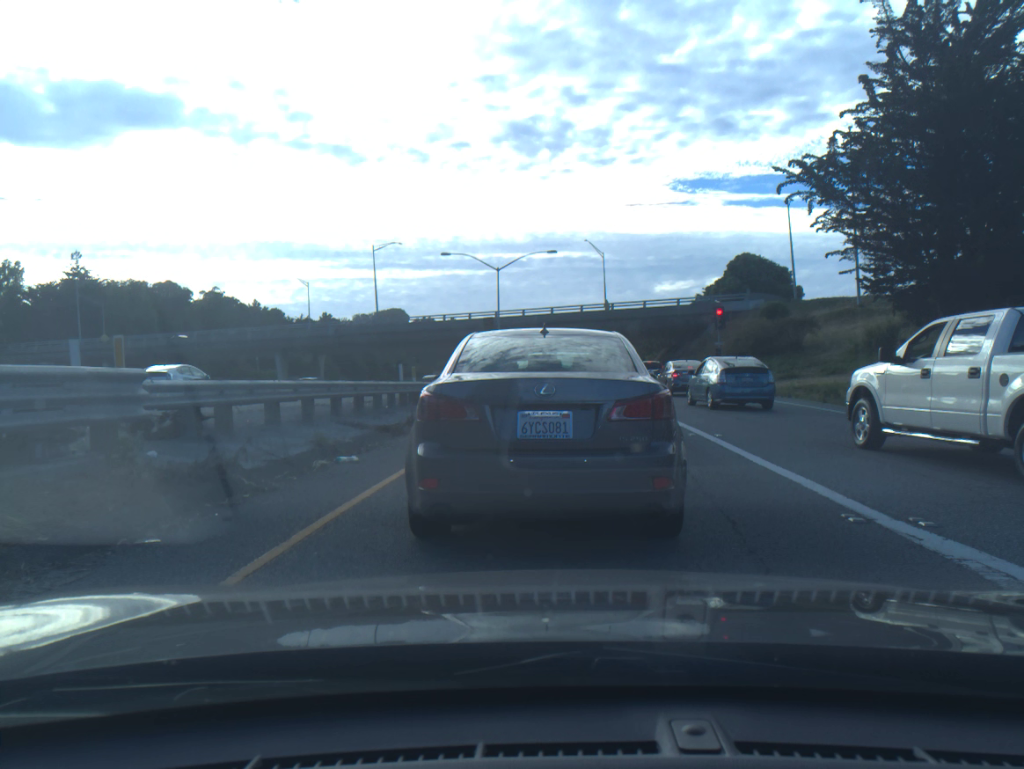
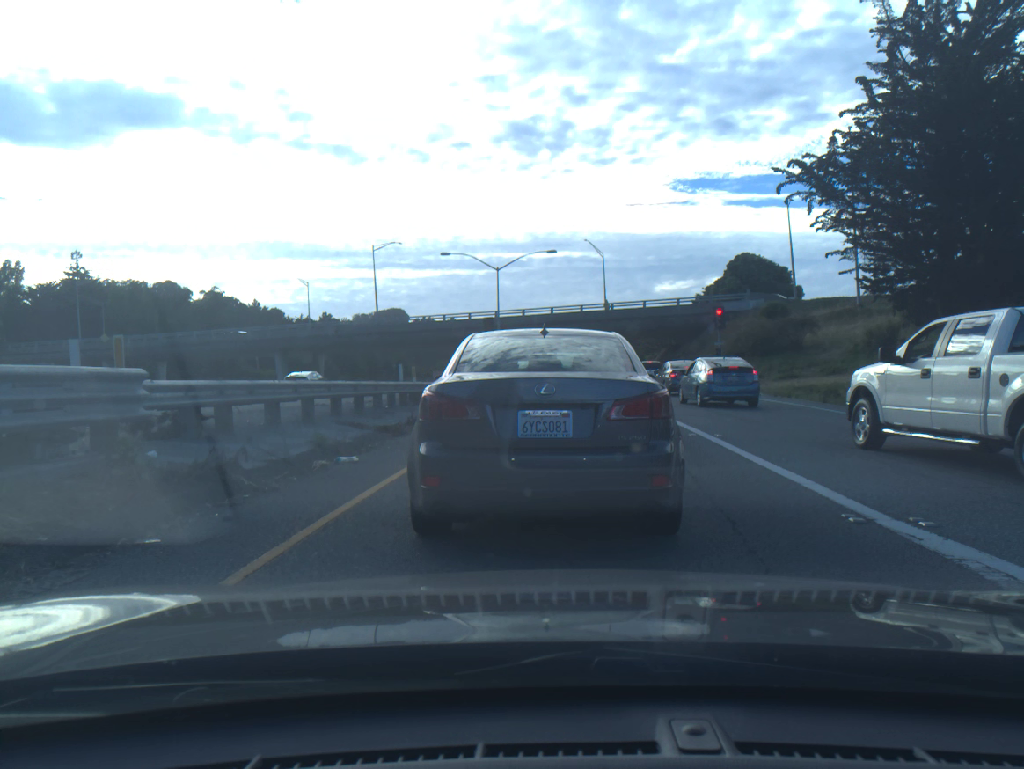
(0.0, 0.0) m; 0°
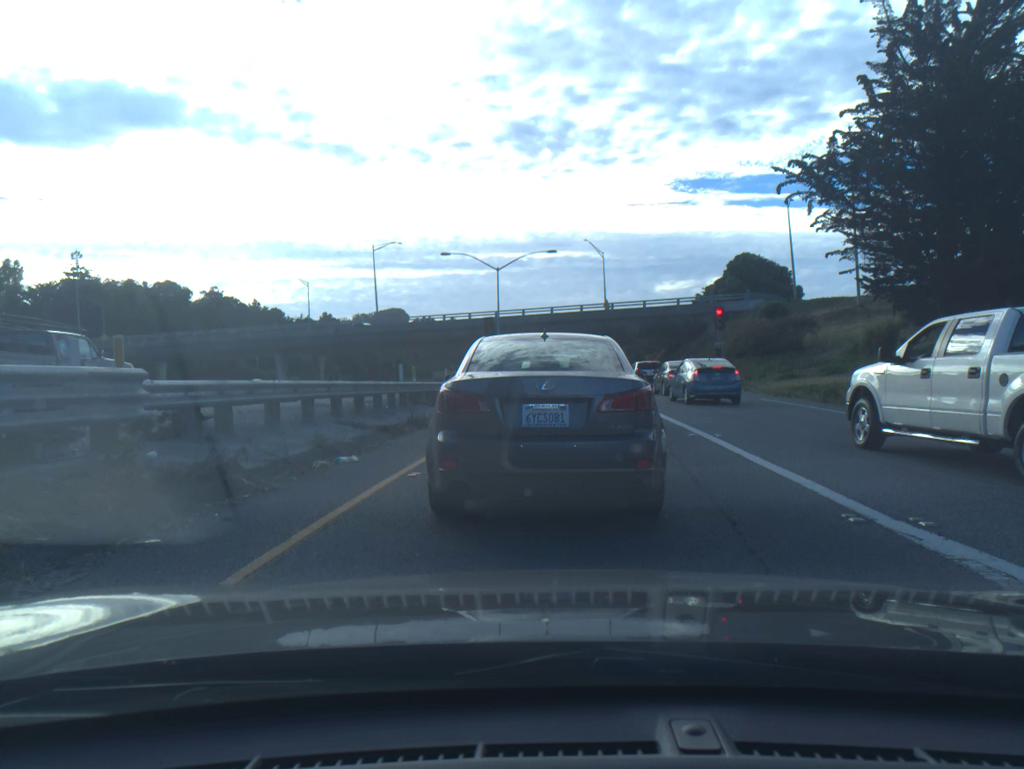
(0.0, 0.0) m; 0°
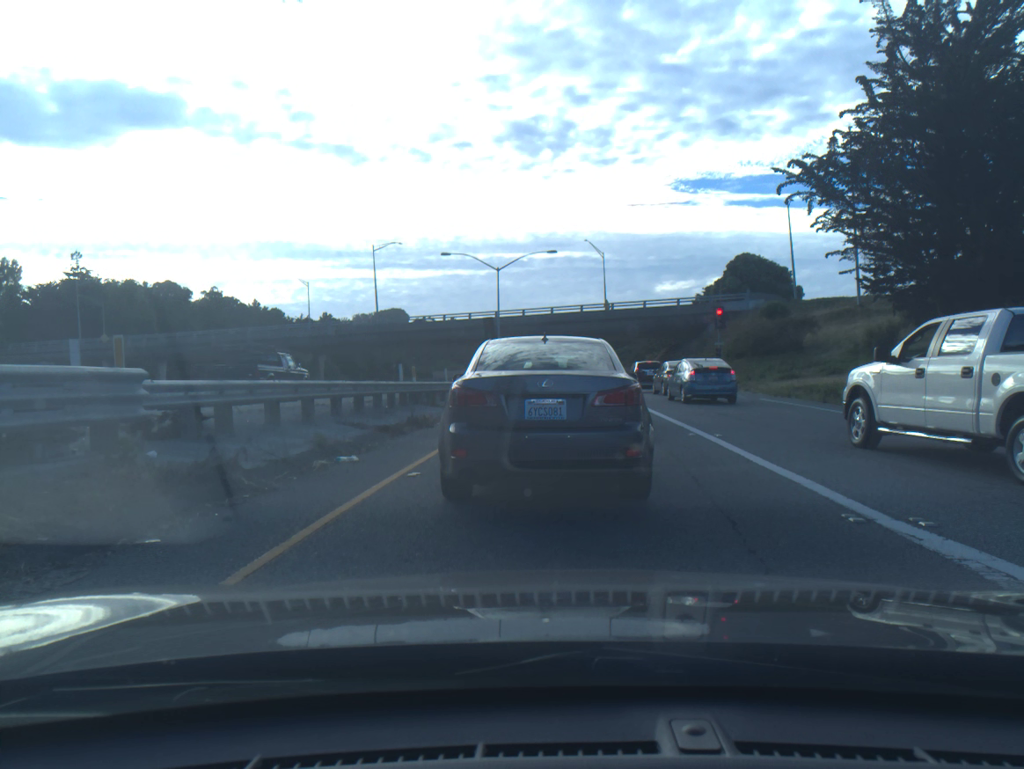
(0.0, 0.0) m; 0°
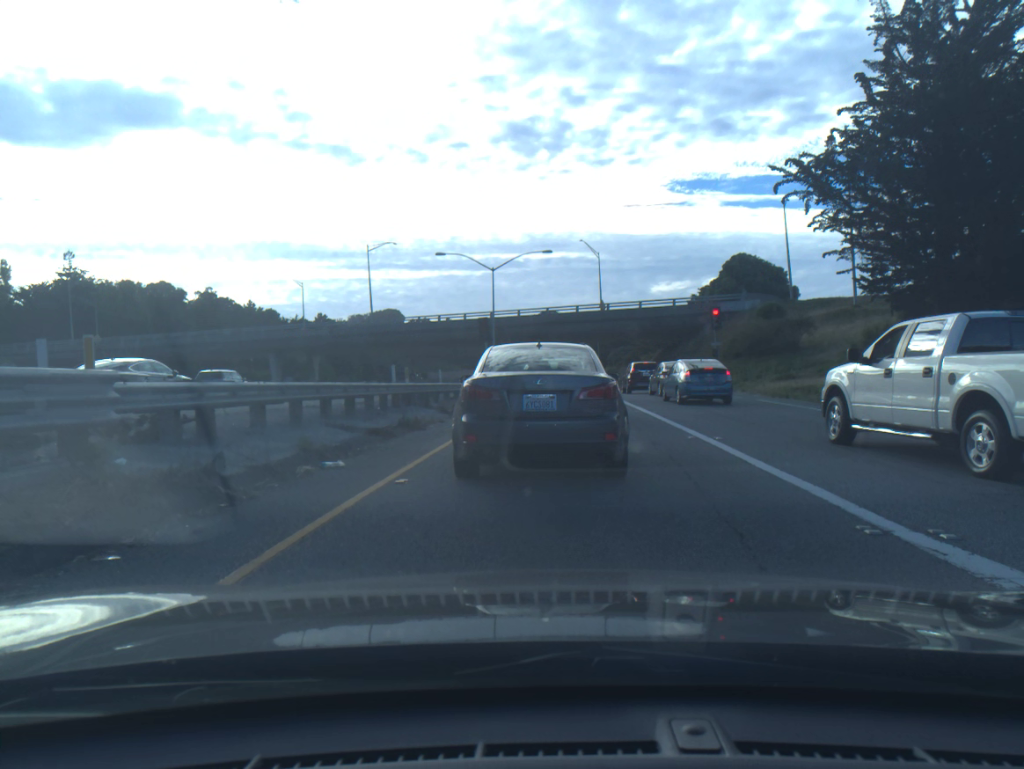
(0.0, +0.4) m; 0°
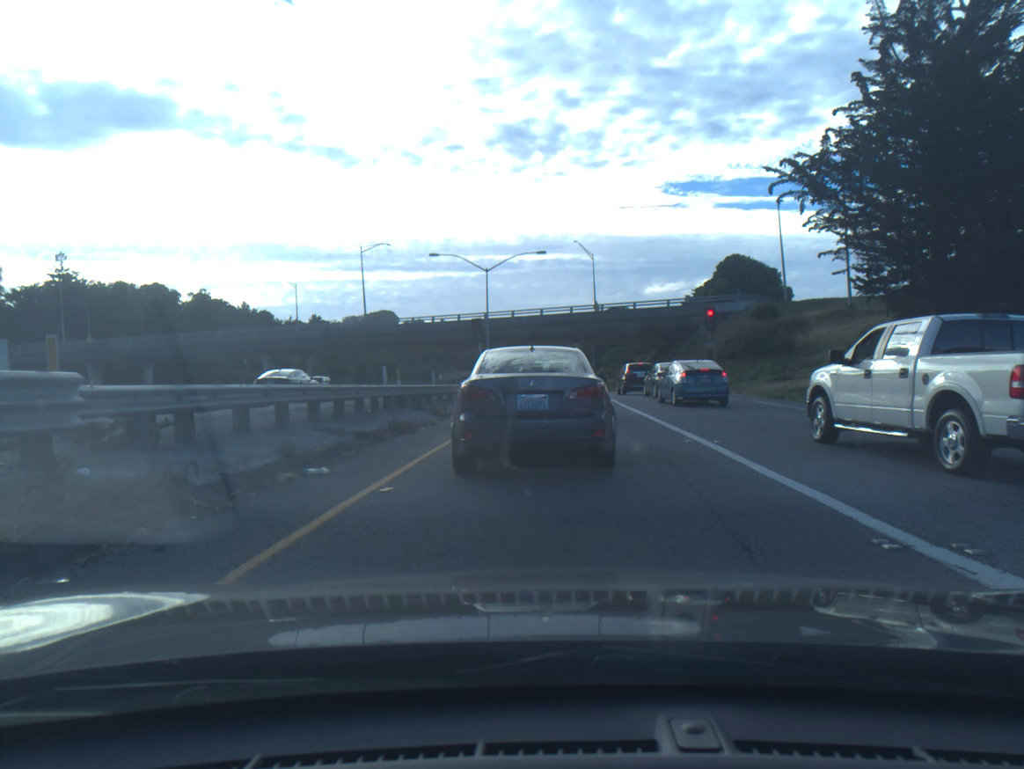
(0.0, +0.4) m; 0°
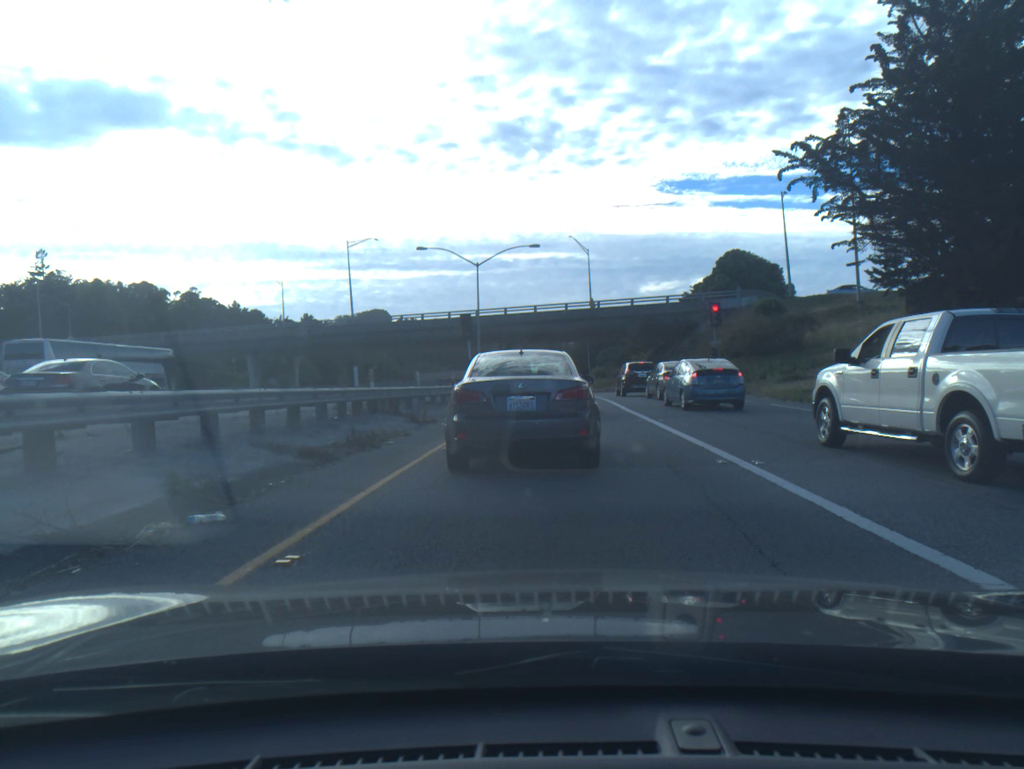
(0.0, +2.7) m; 0°
